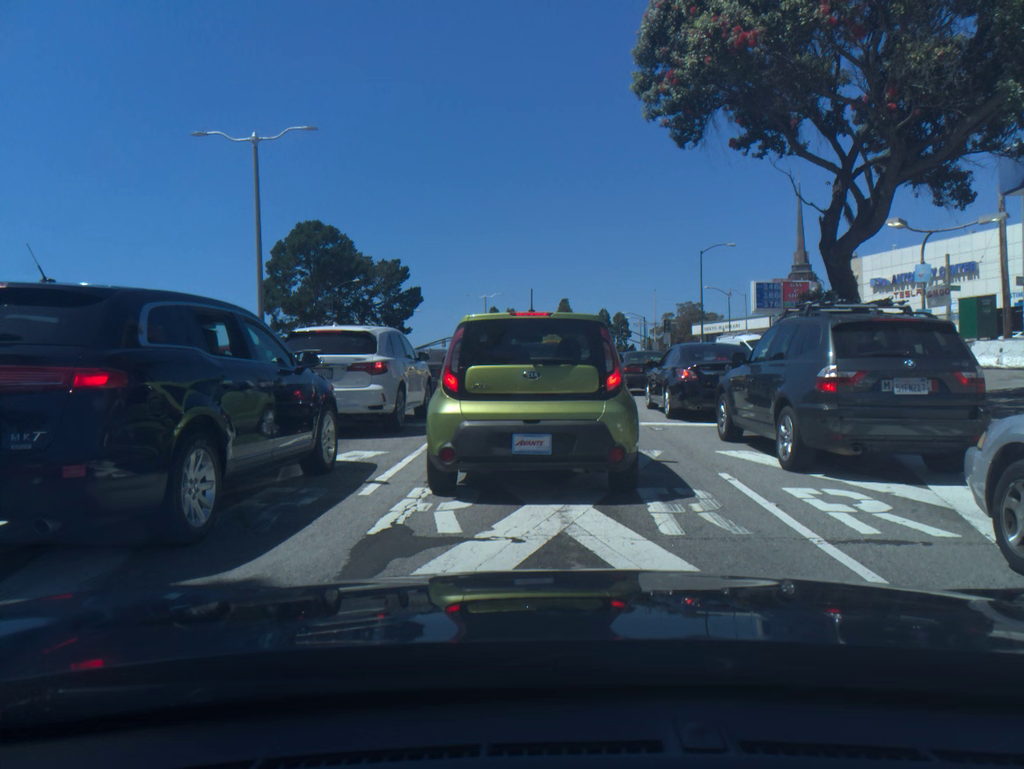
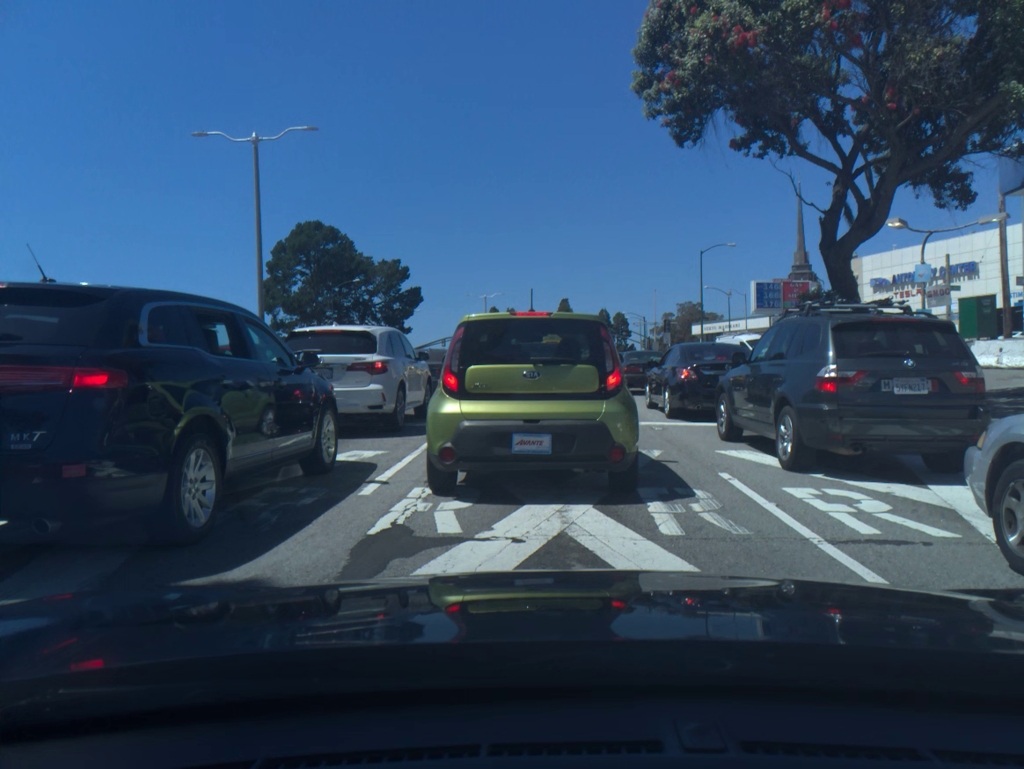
(0.0, 0.0) m; 0°
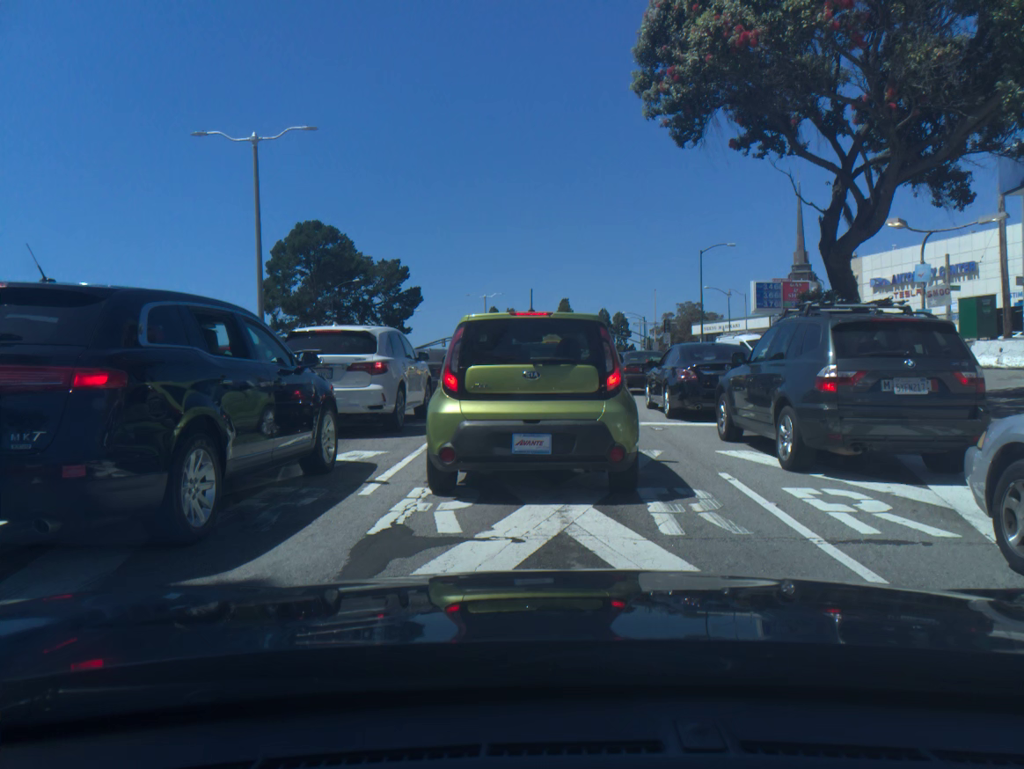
(0.0, 0.0) m; 0°
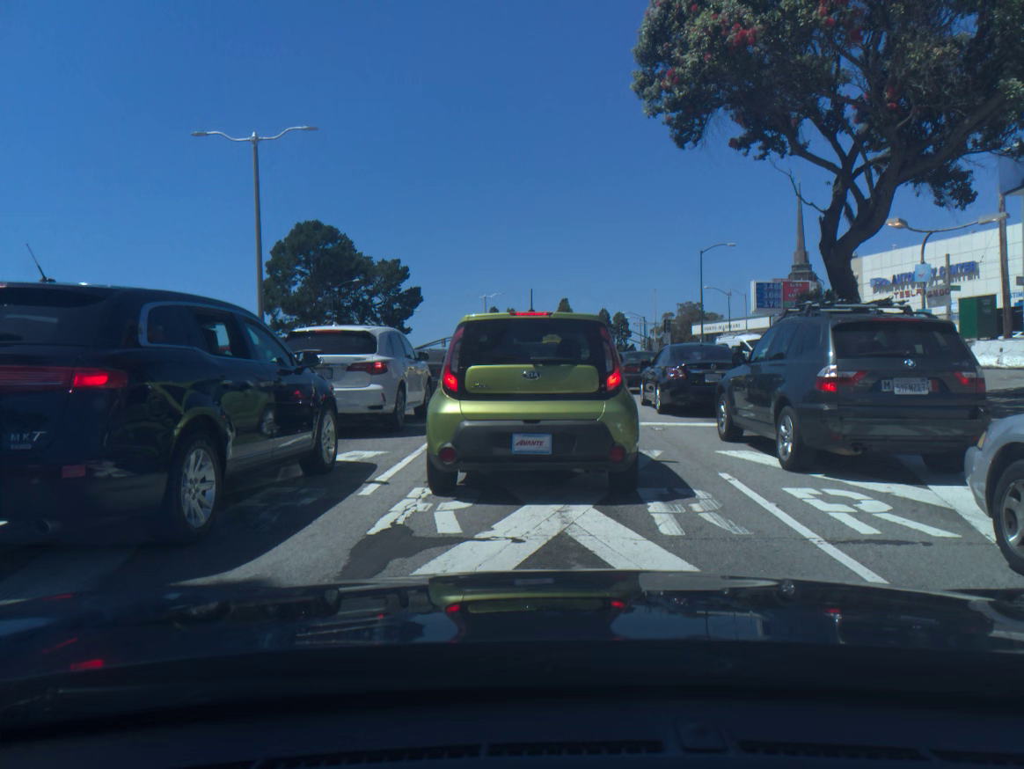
(0.0, 0.0) m; 0°
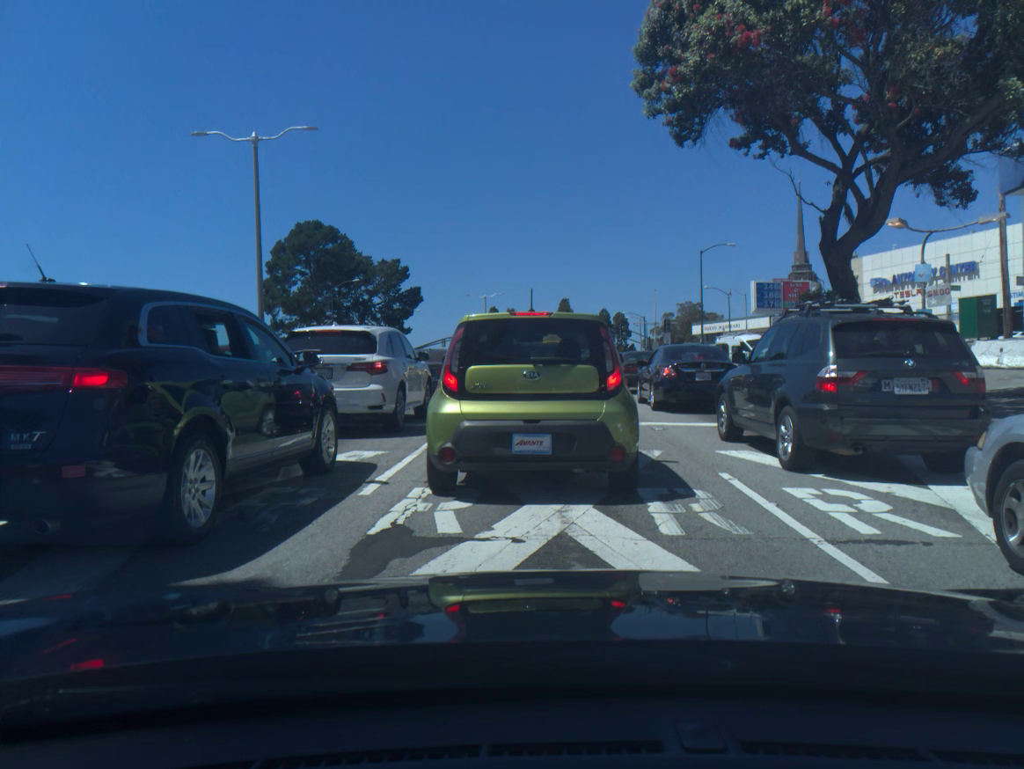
(0.0, 0.0) m; 0°
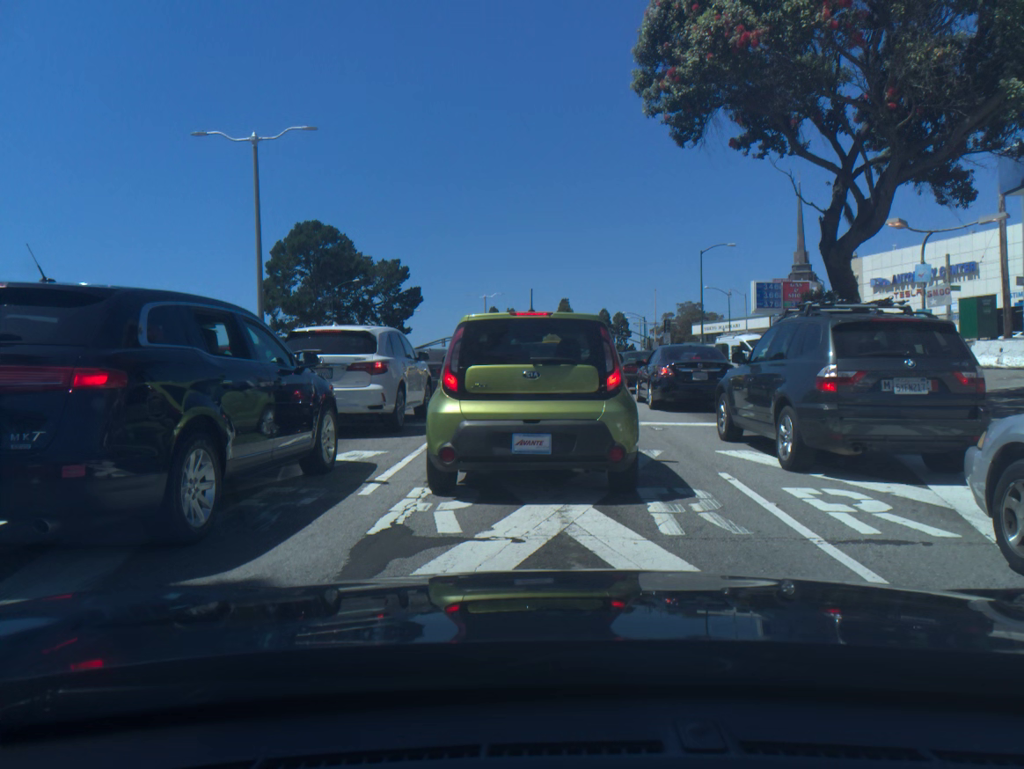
(0.0, 0.0) m; 0°
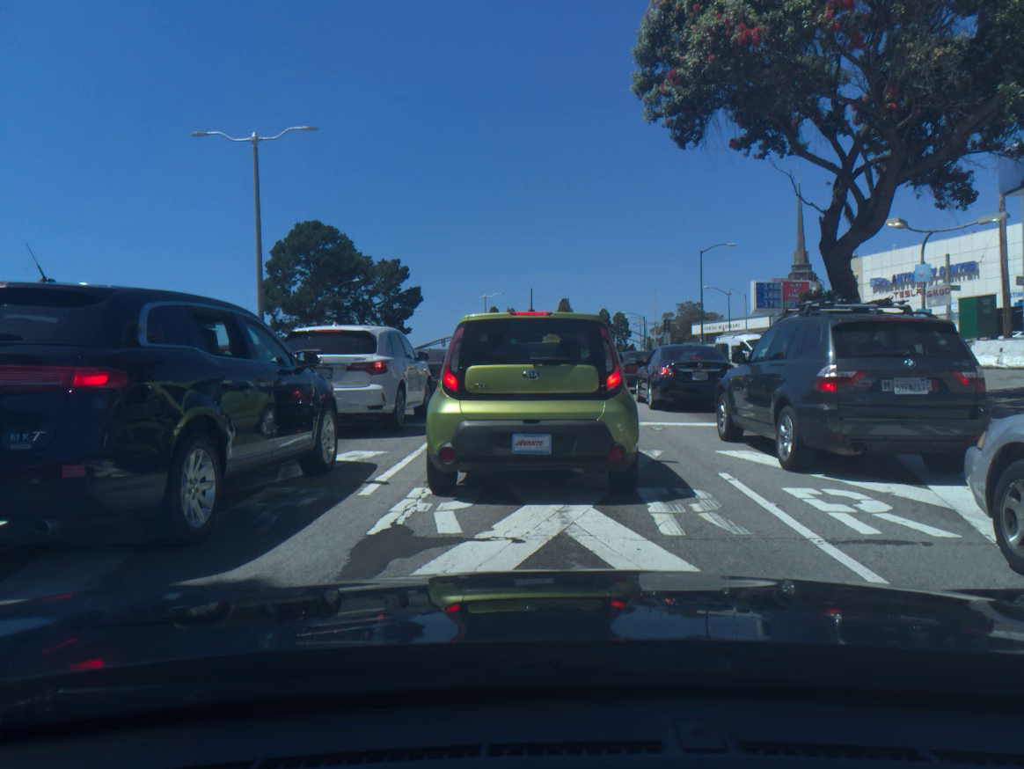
(0.0, 0.0) m; 0°
